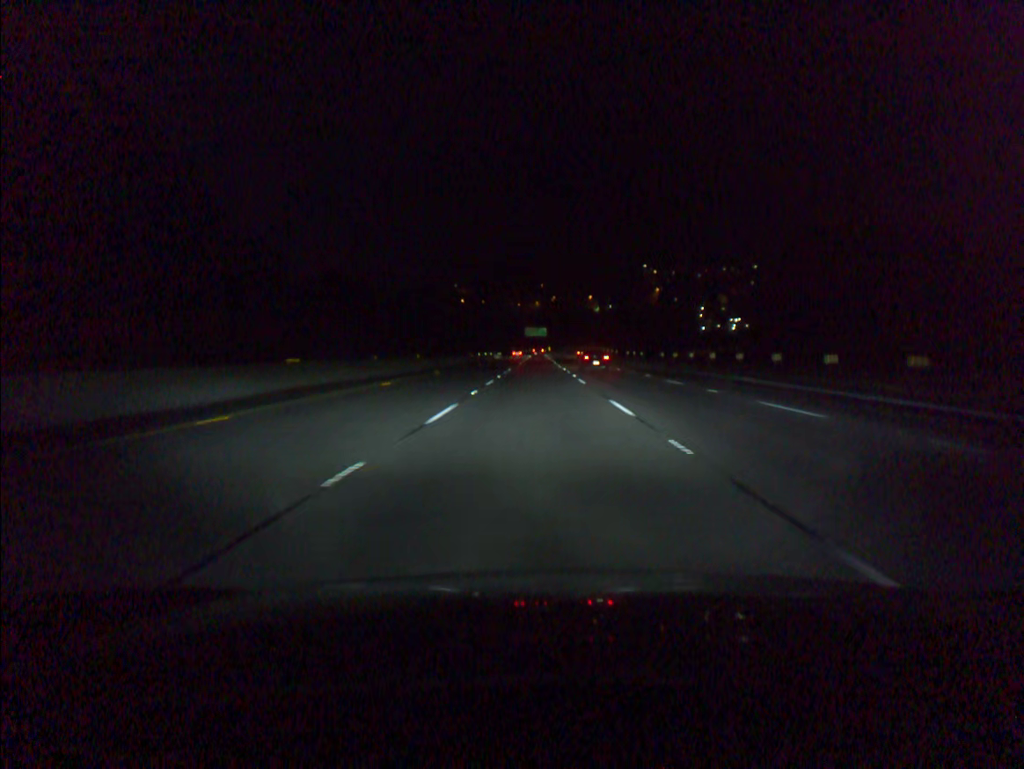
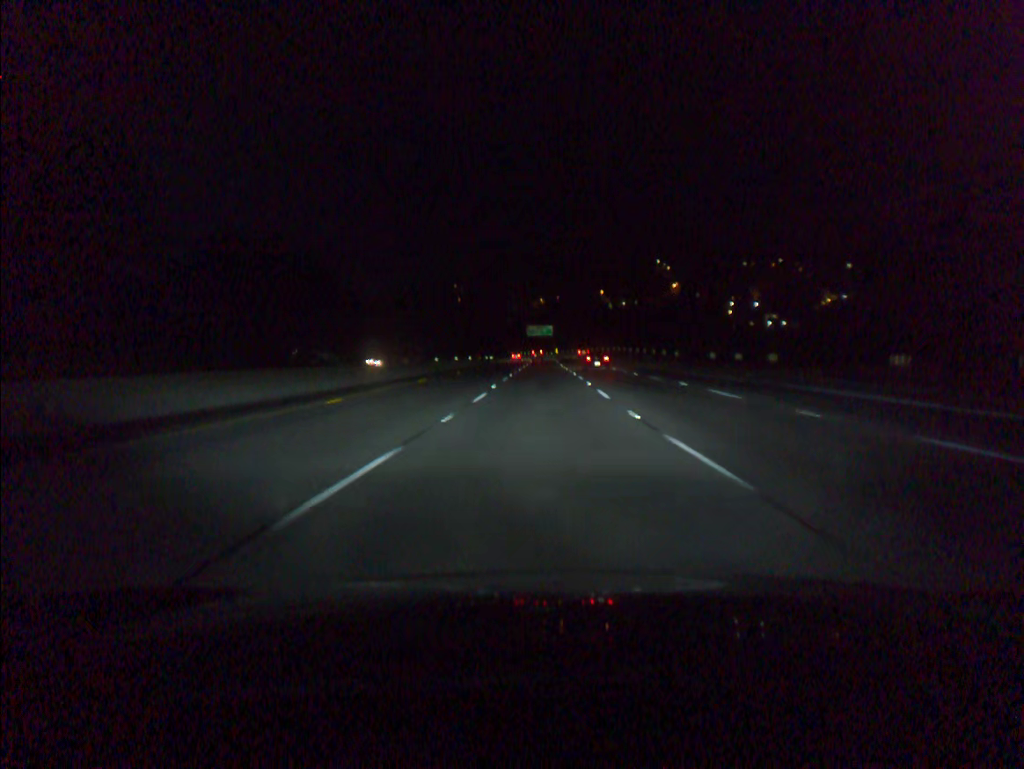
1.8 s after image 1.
(-0.2, +51.5) m; 0°
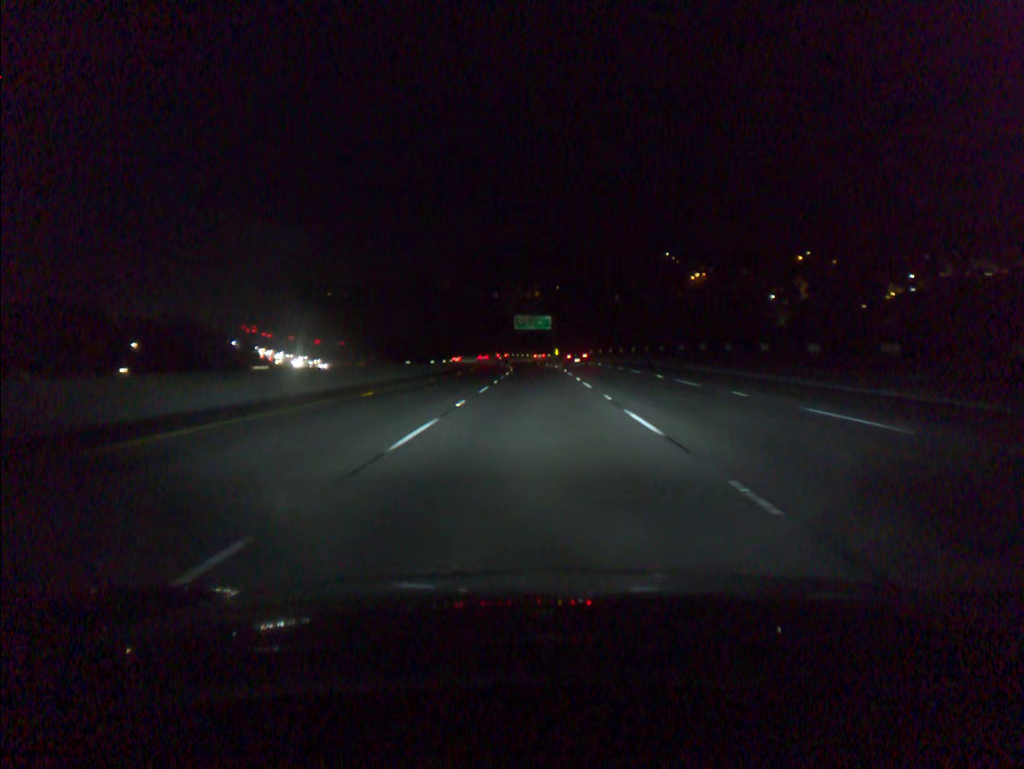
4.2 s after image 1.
(+0.3, +68.6) m; 0°
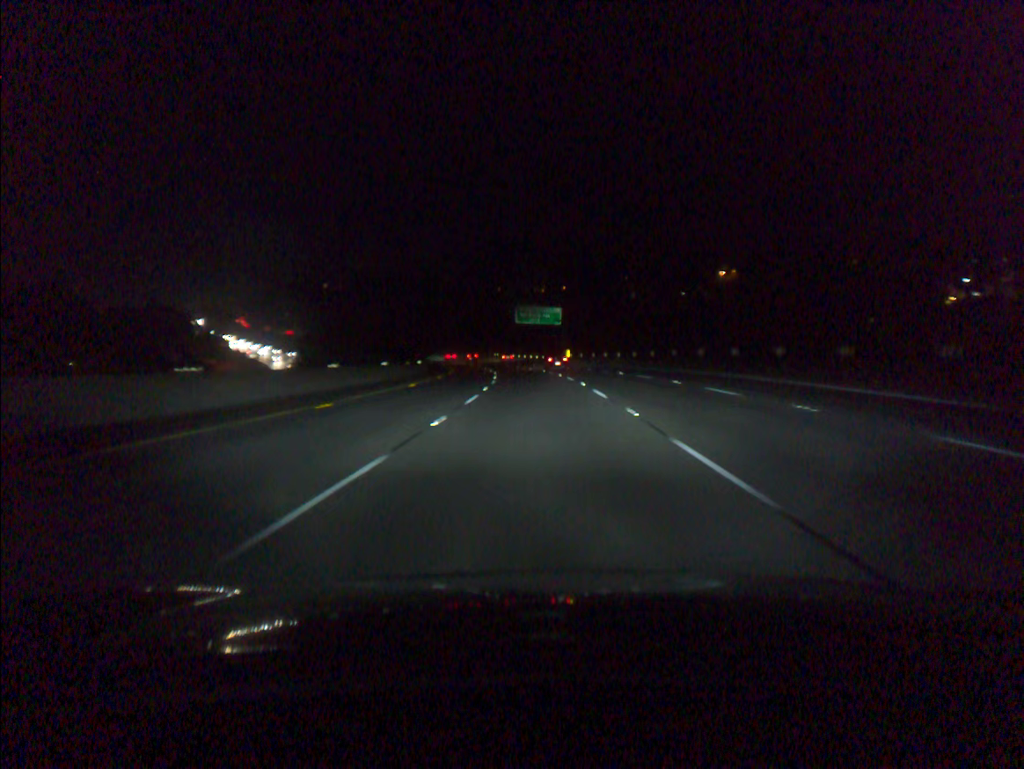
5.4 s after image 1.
(-0.1, +34.3) m; 0°
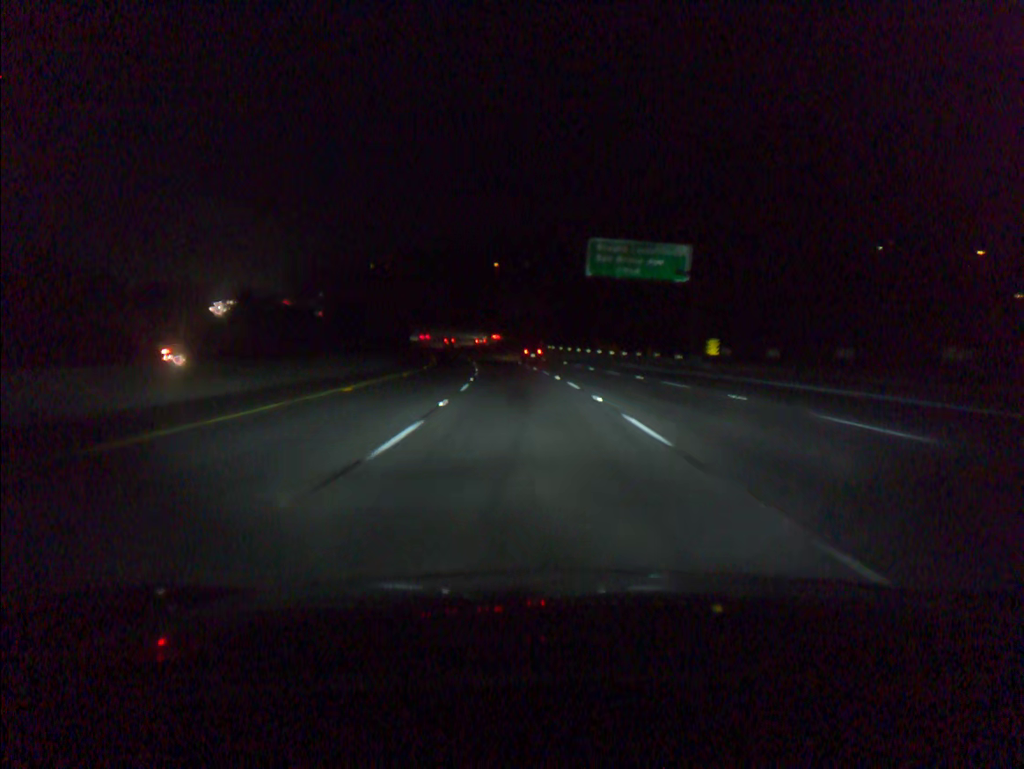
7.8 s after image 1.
(-2.2, +68.6) m; -5°
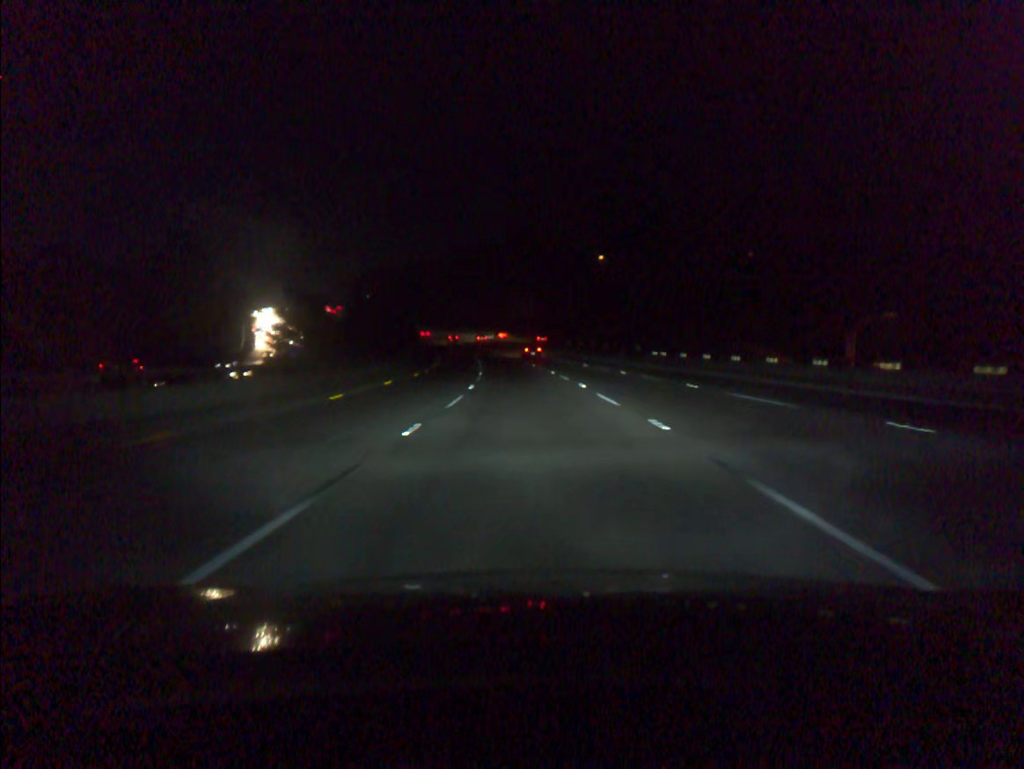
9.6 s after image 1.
(-2.3, +51.5) m; -5°
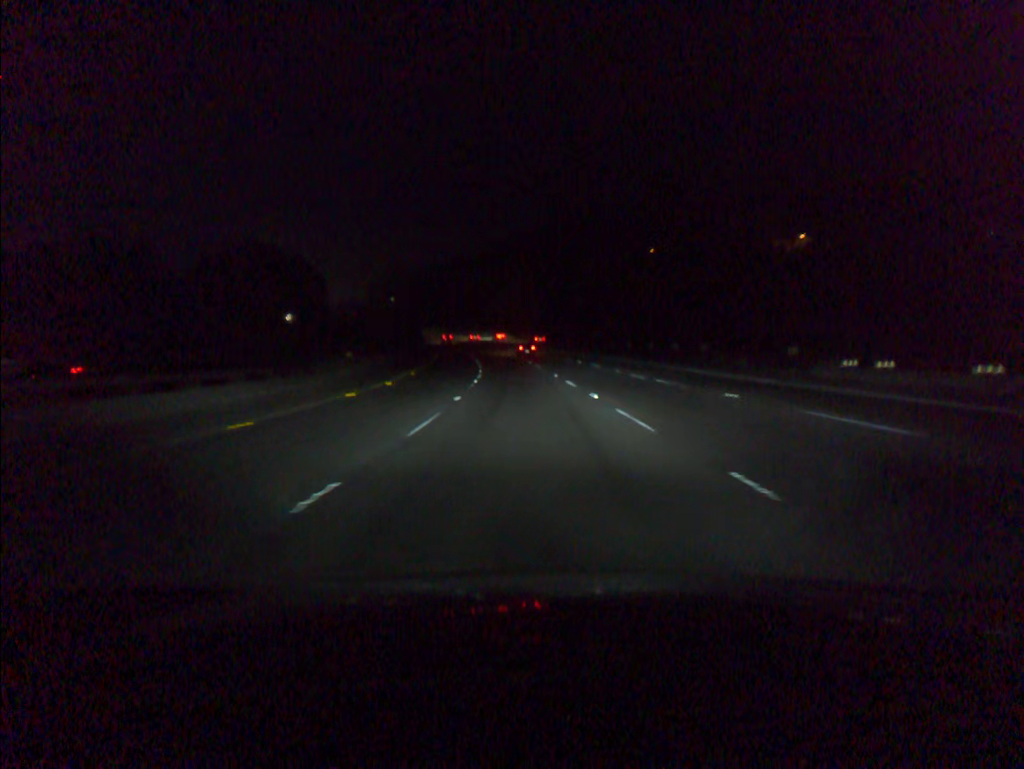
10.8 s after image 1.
(-0.8, +34.2) m; -3°
